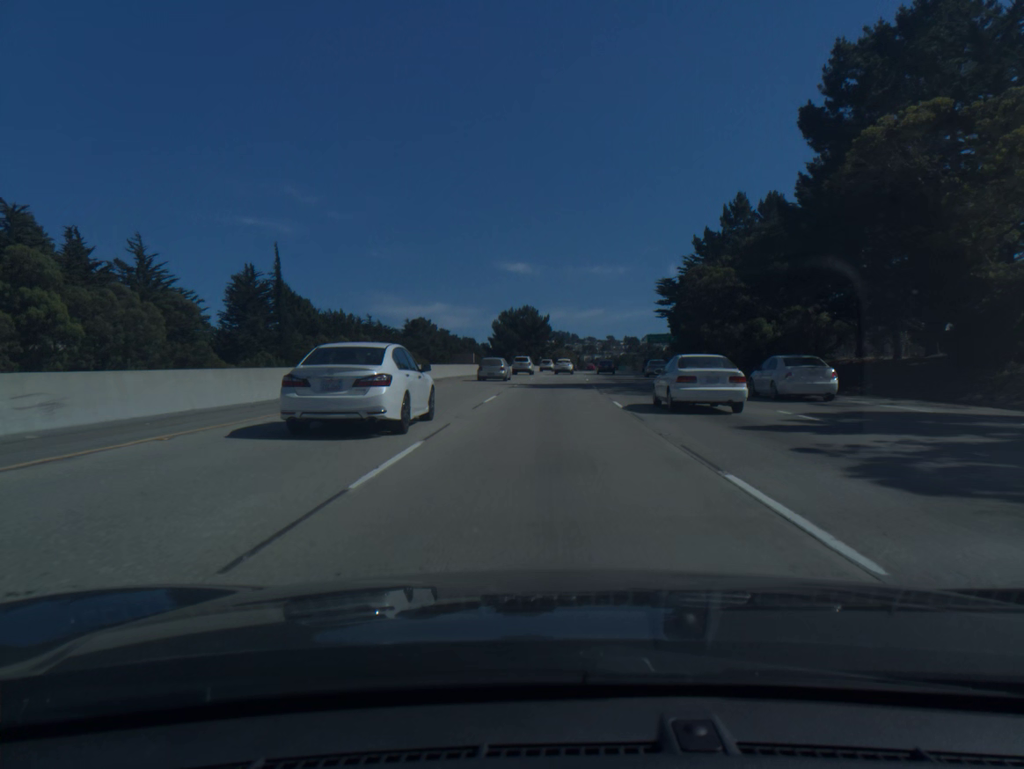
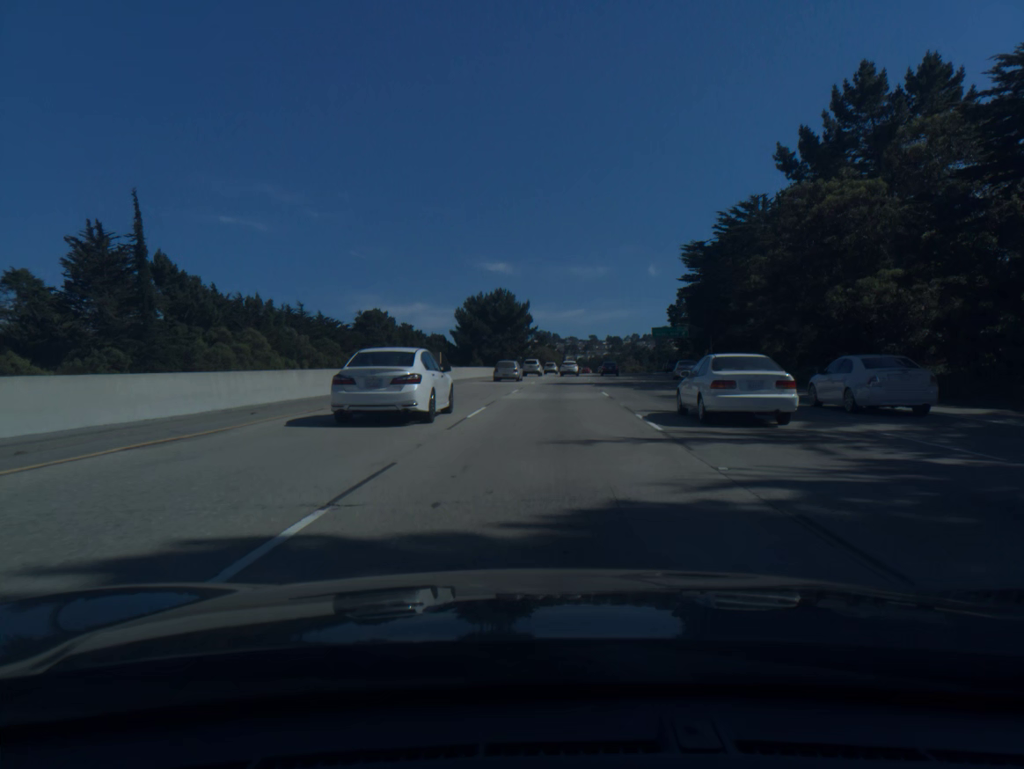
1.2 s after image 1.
(+0.4, +34.7) m; +1°
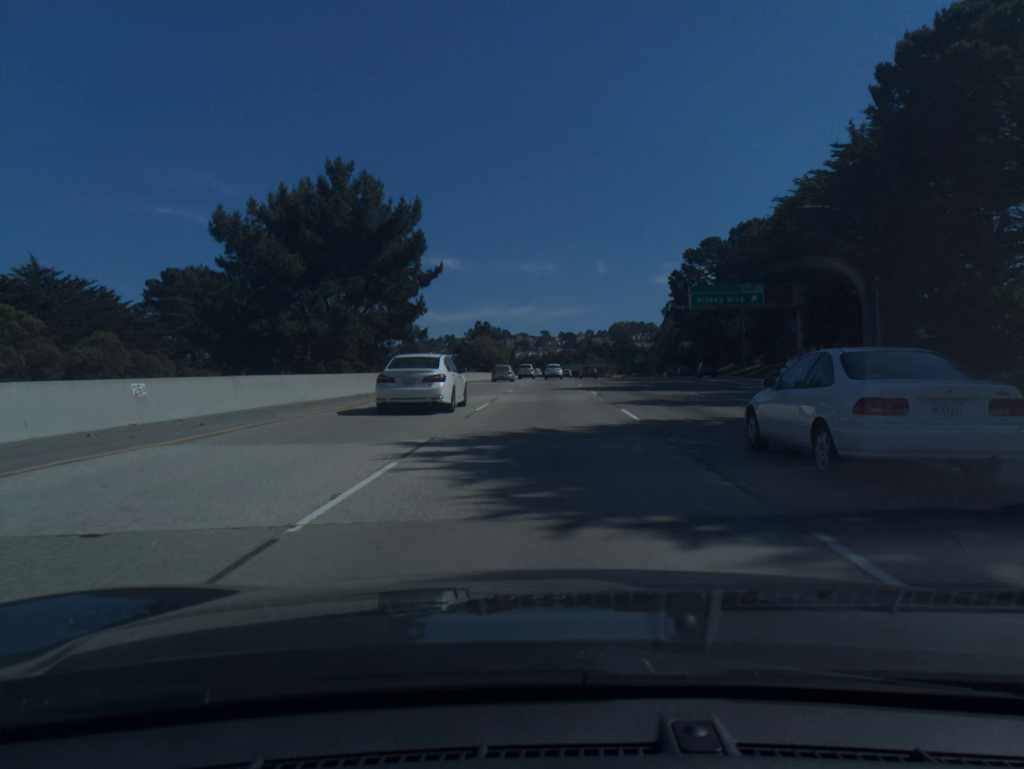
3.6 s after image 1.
(+2.4, +70.8) m; +4°
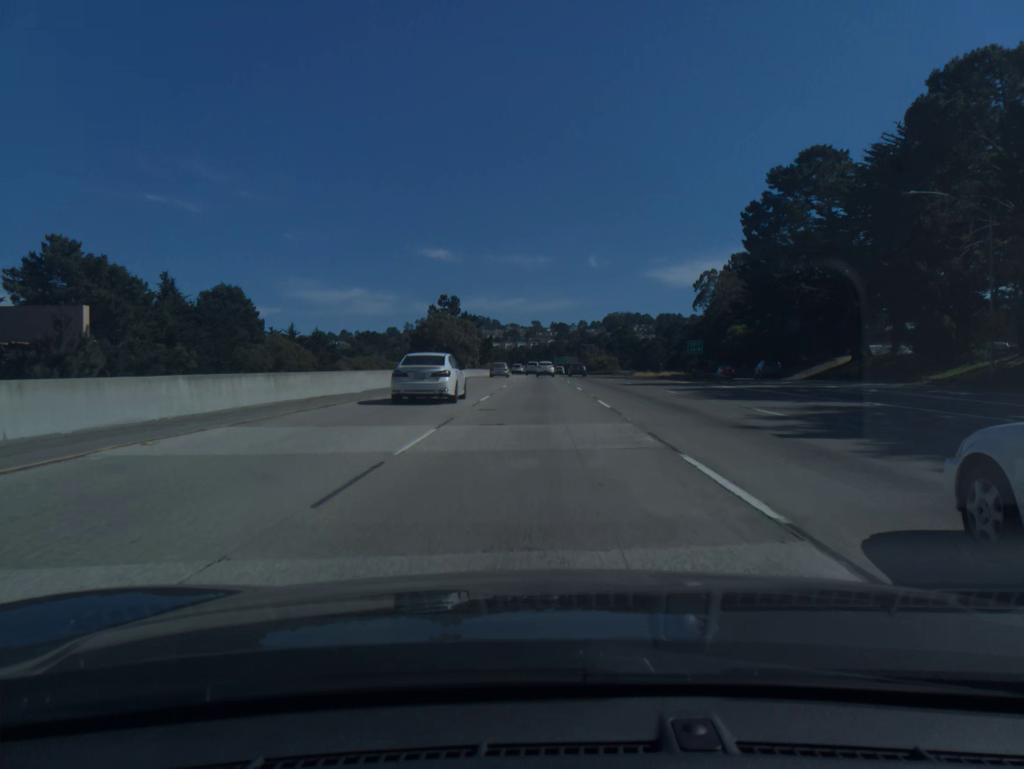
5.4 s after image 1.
(+0.5, +54.1) m; +1°
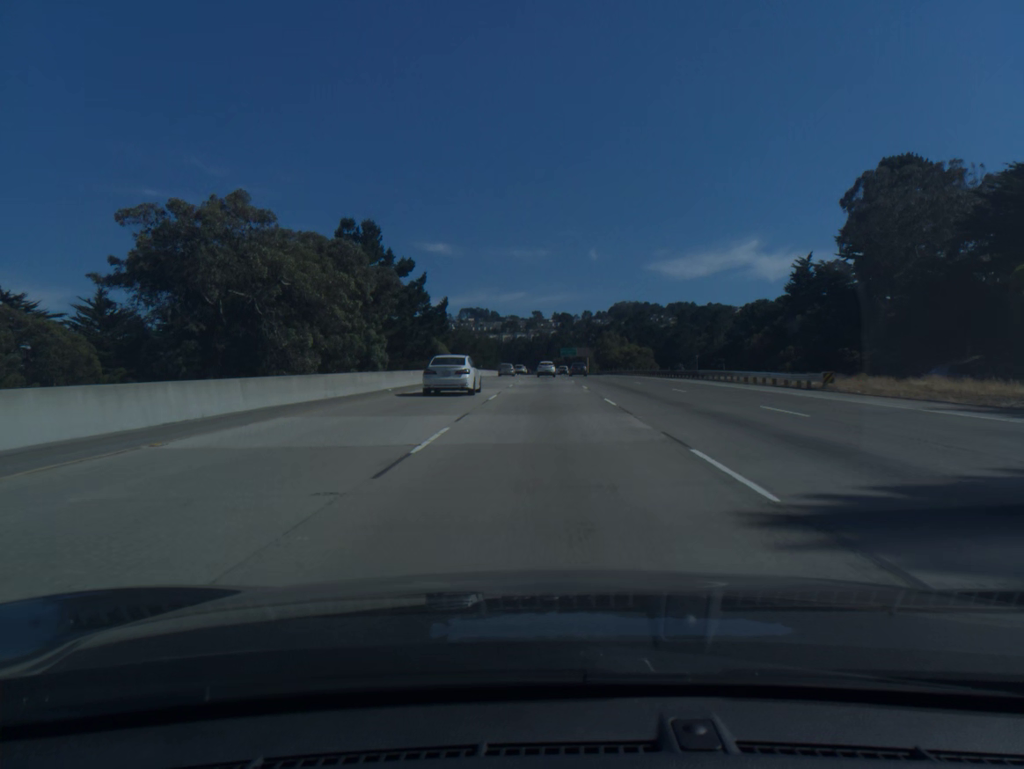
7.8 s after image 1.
(-0.2, +73.0) m; 0°
